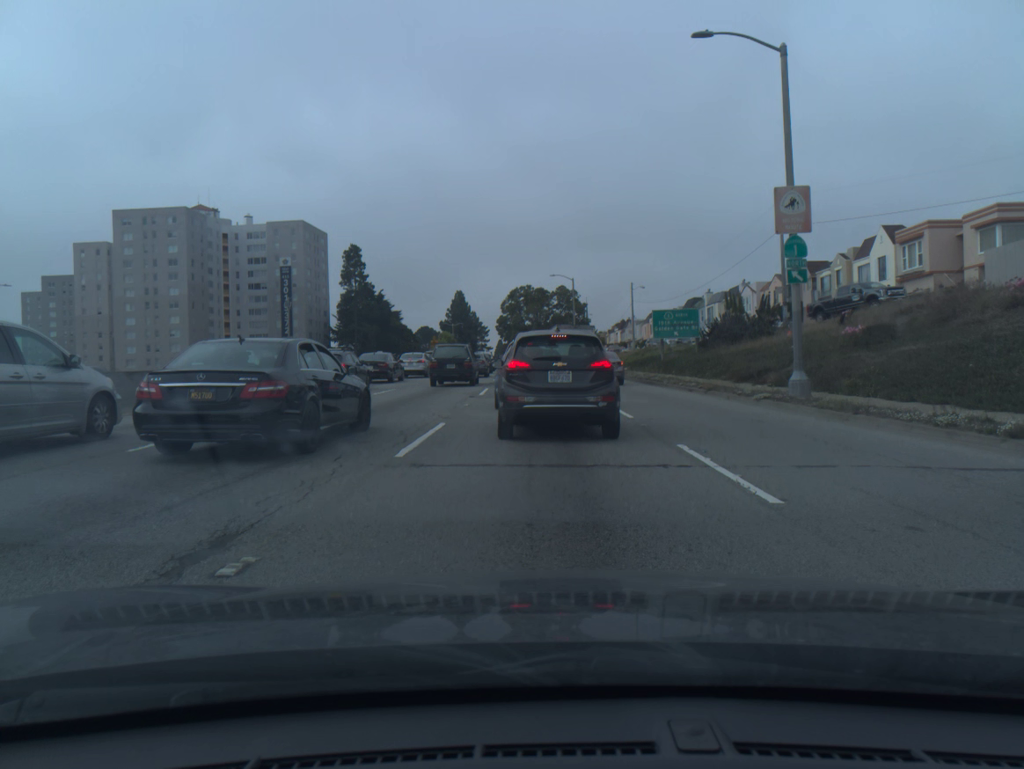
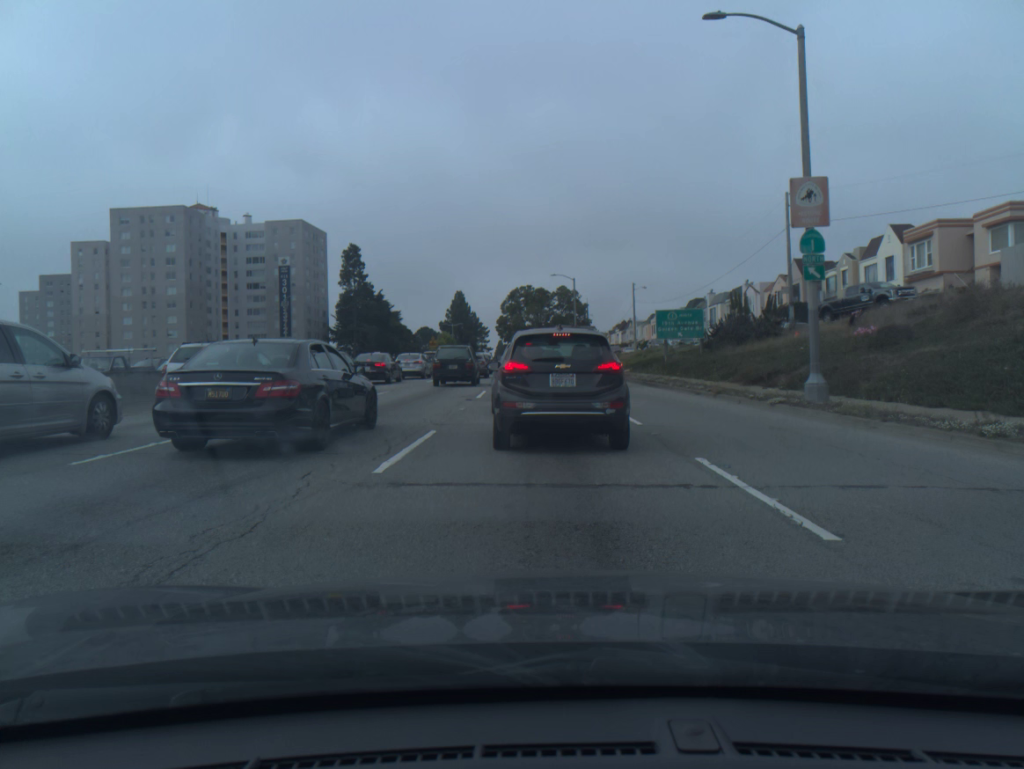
(0.0, +1.2) m; 0°
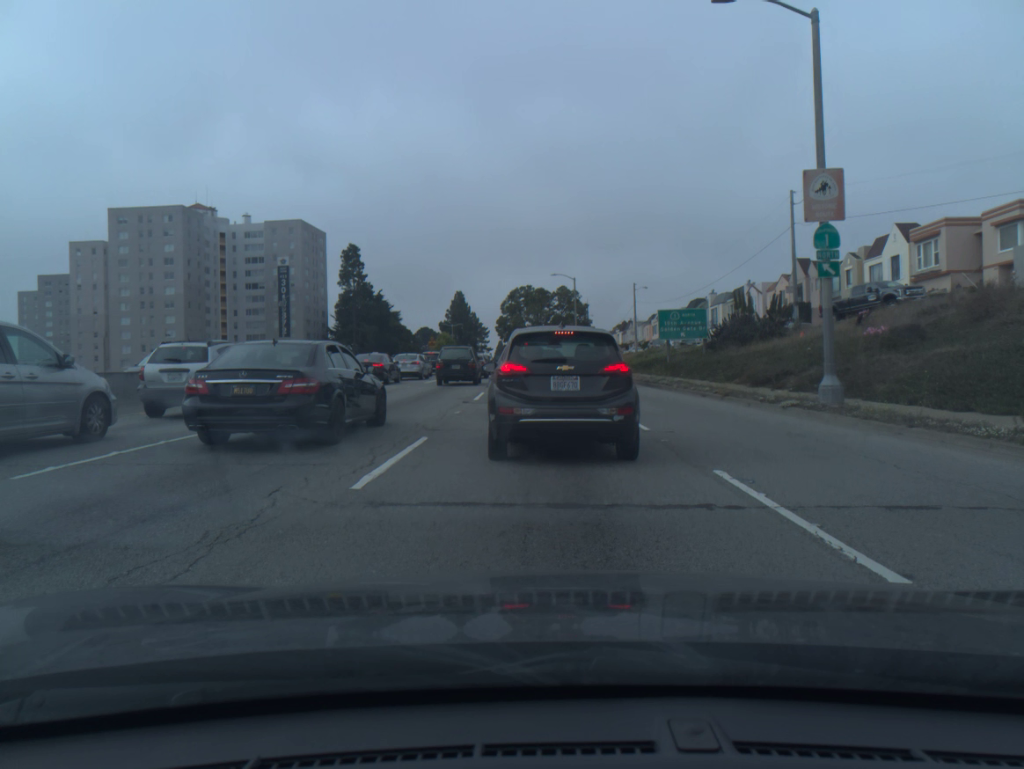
(0.0, +1.0) m; -1°
